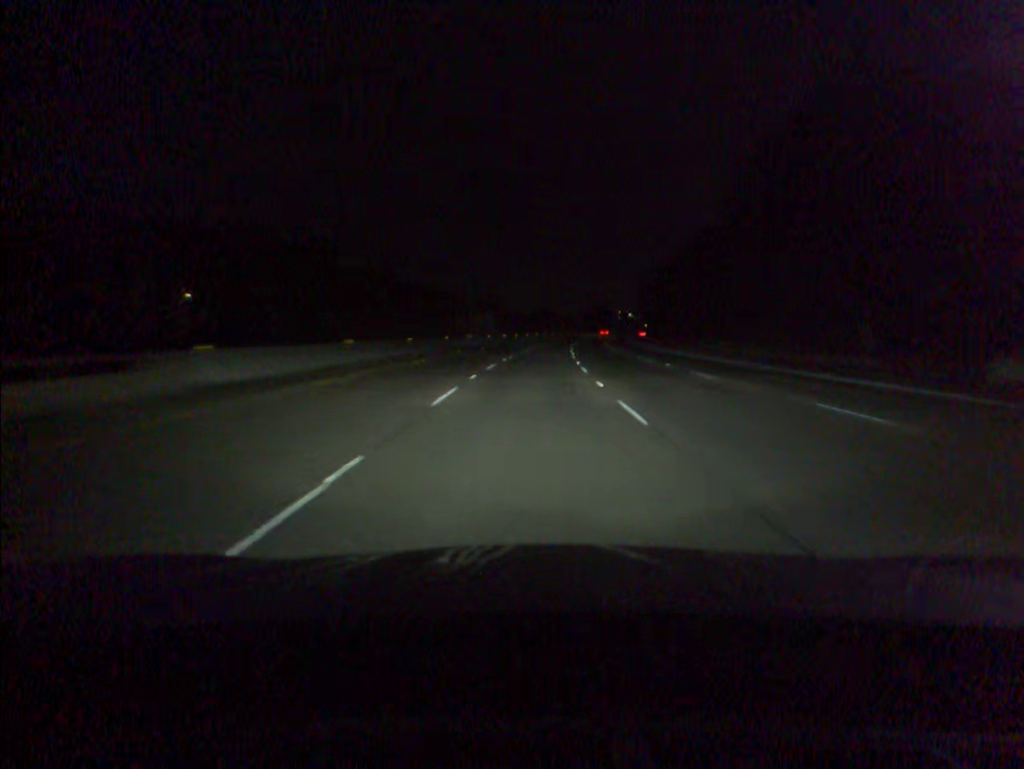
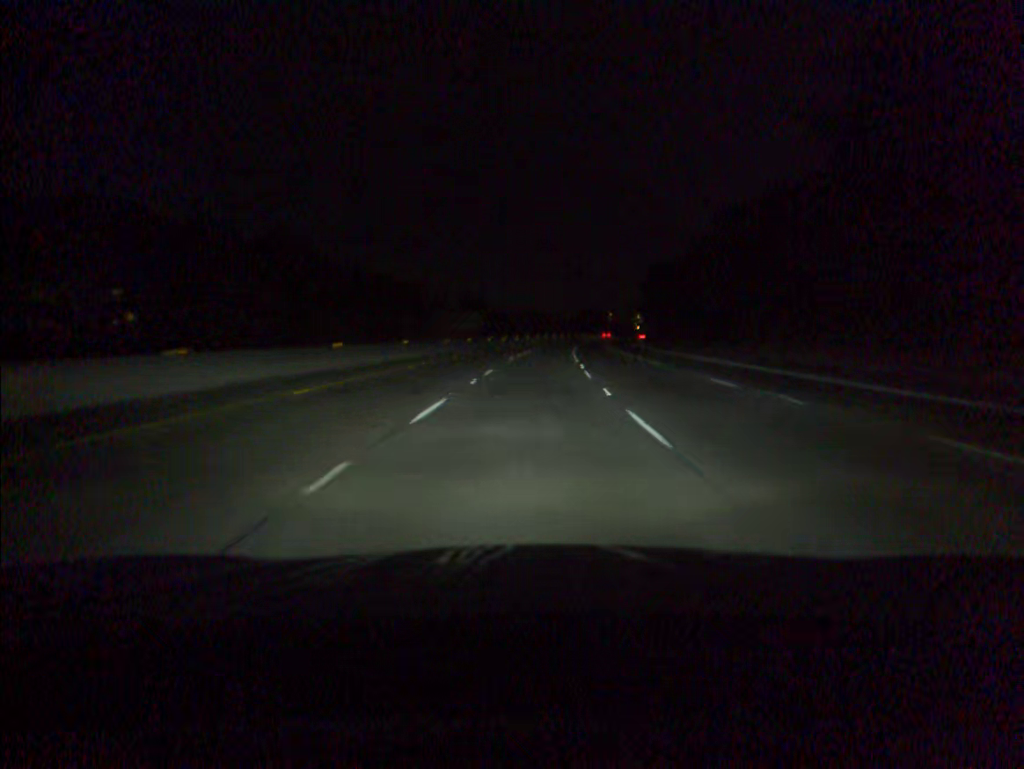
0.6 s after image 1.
(+0.1, +16.7) m; +1°
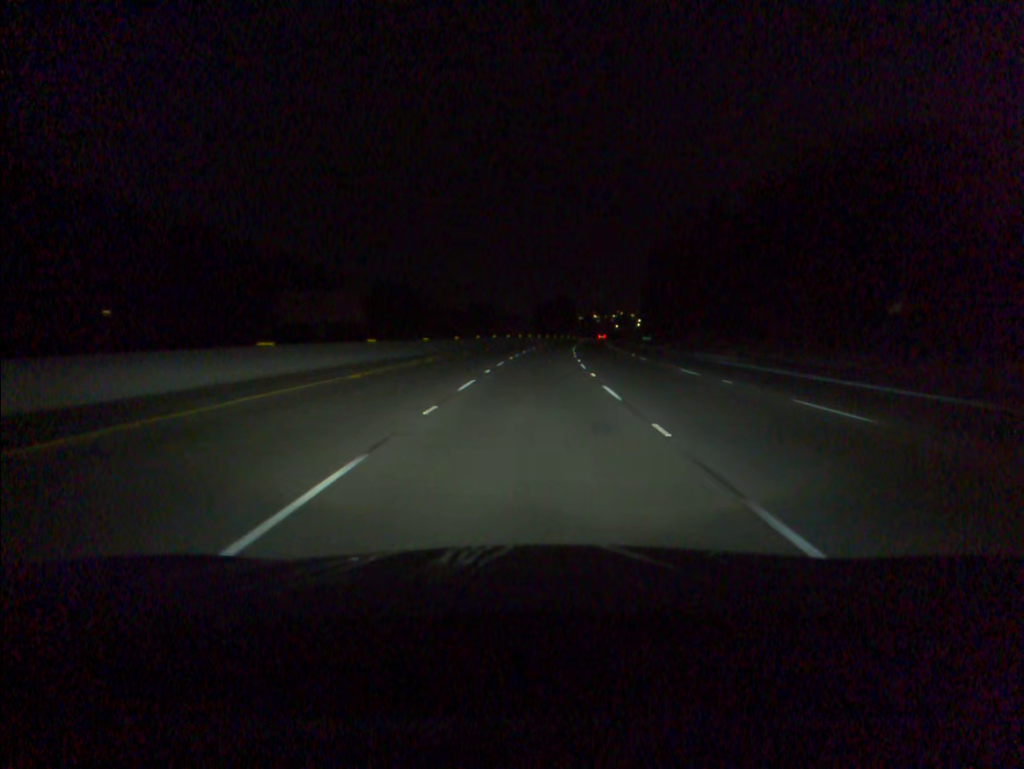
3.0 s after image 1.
(+1.8, +67.2) m; +3°
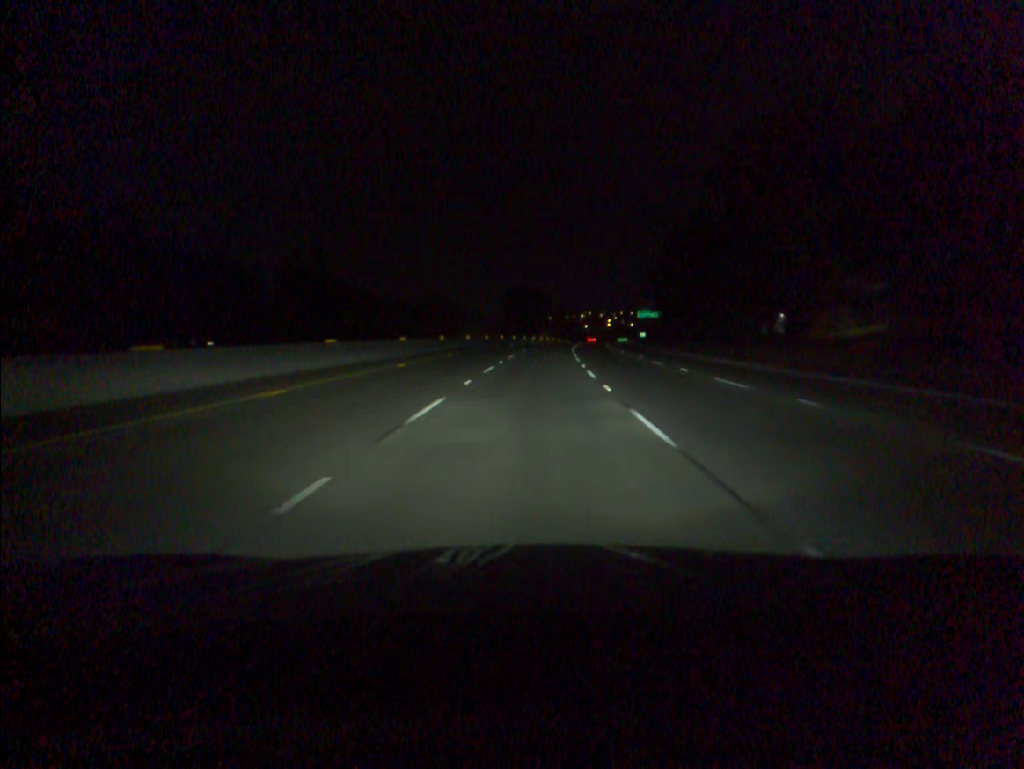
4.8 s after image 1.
(+1.2, +50.7) m; +2°
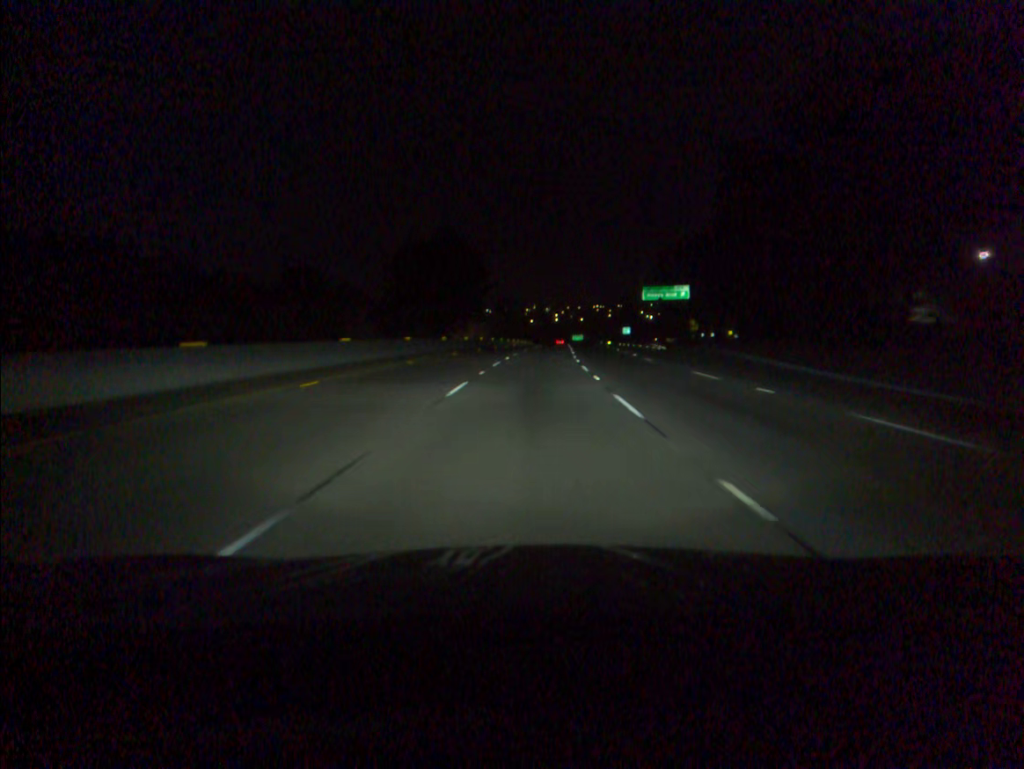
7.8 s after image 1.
(+3.0, +84.5) m; +4°
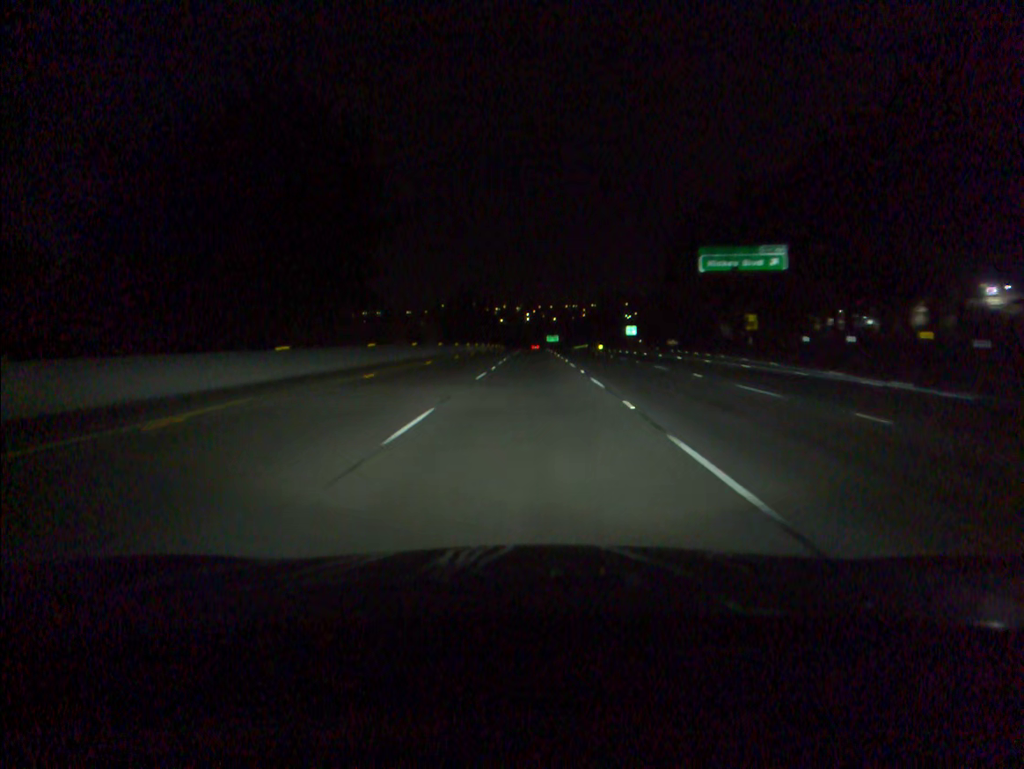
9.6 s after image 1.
(+1.0, +50.8) m; +2°
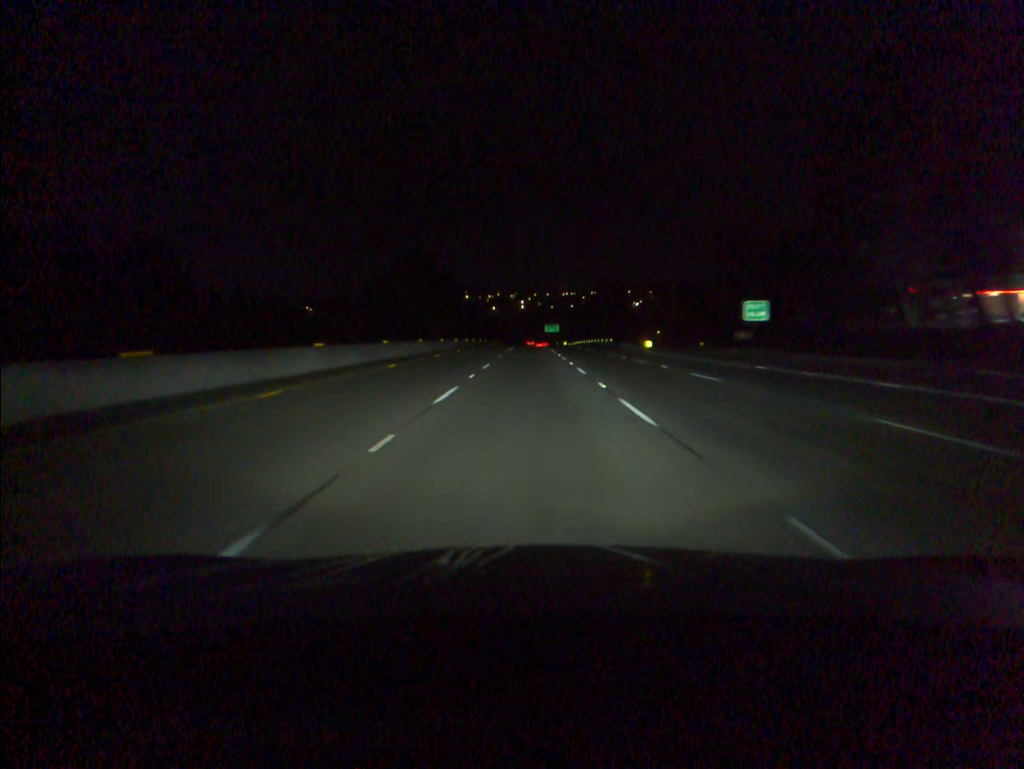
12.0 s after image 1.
(+0.4, +67.7) m; 0°
